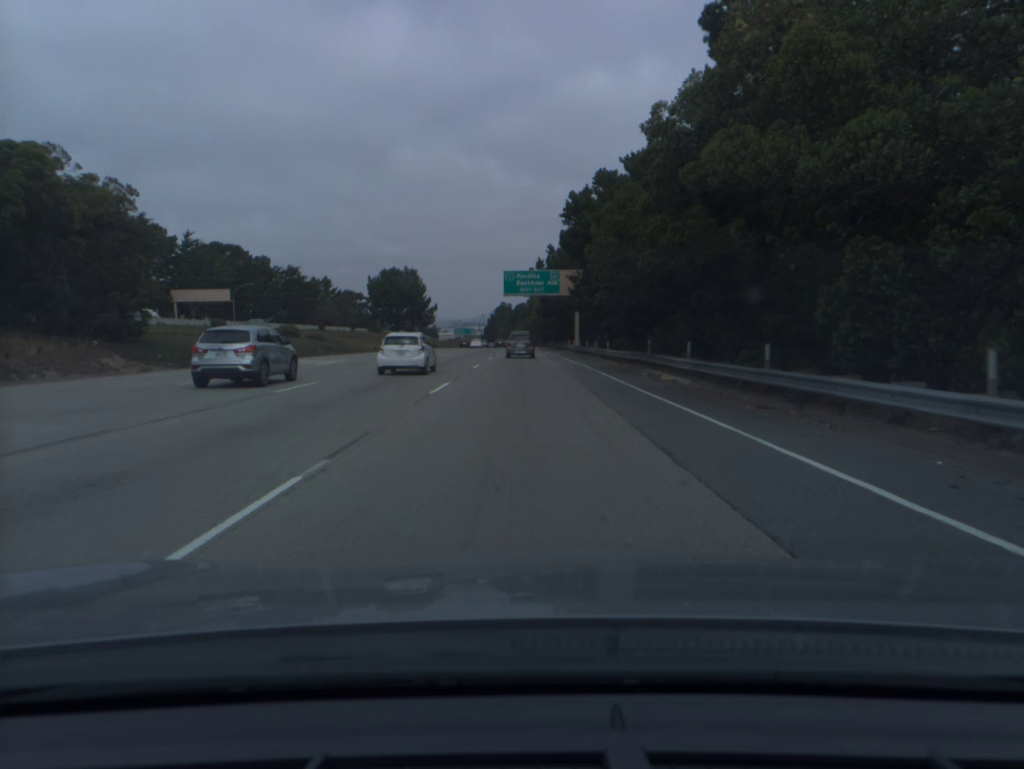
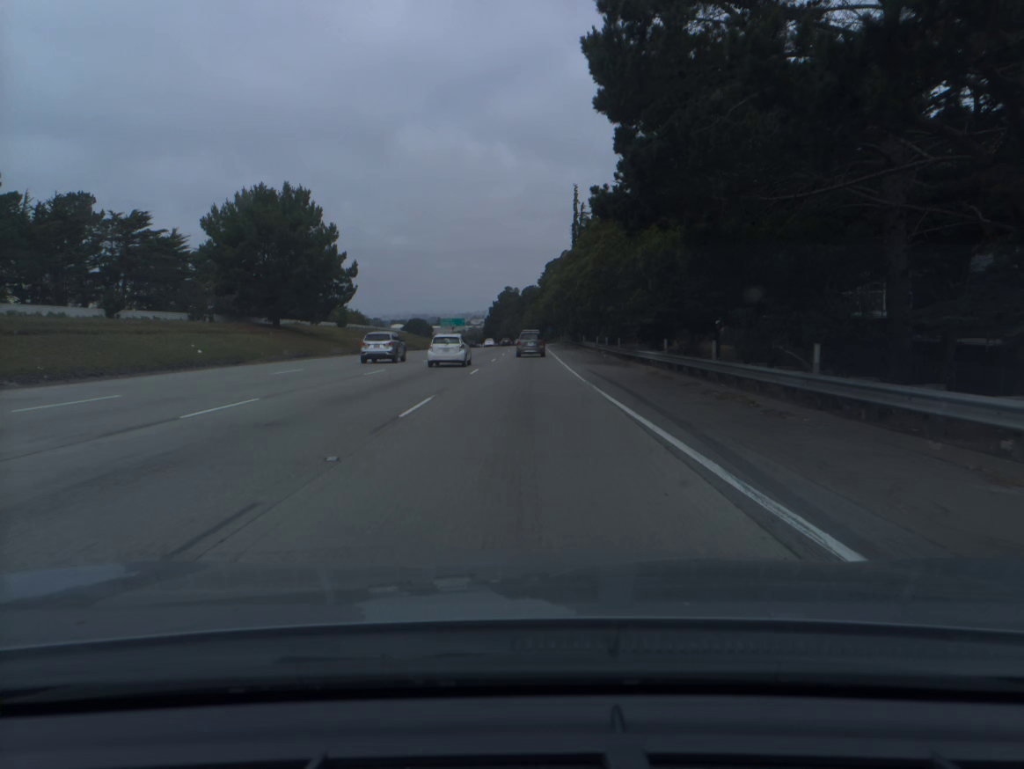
(-0.3, +78.3) m; -1°
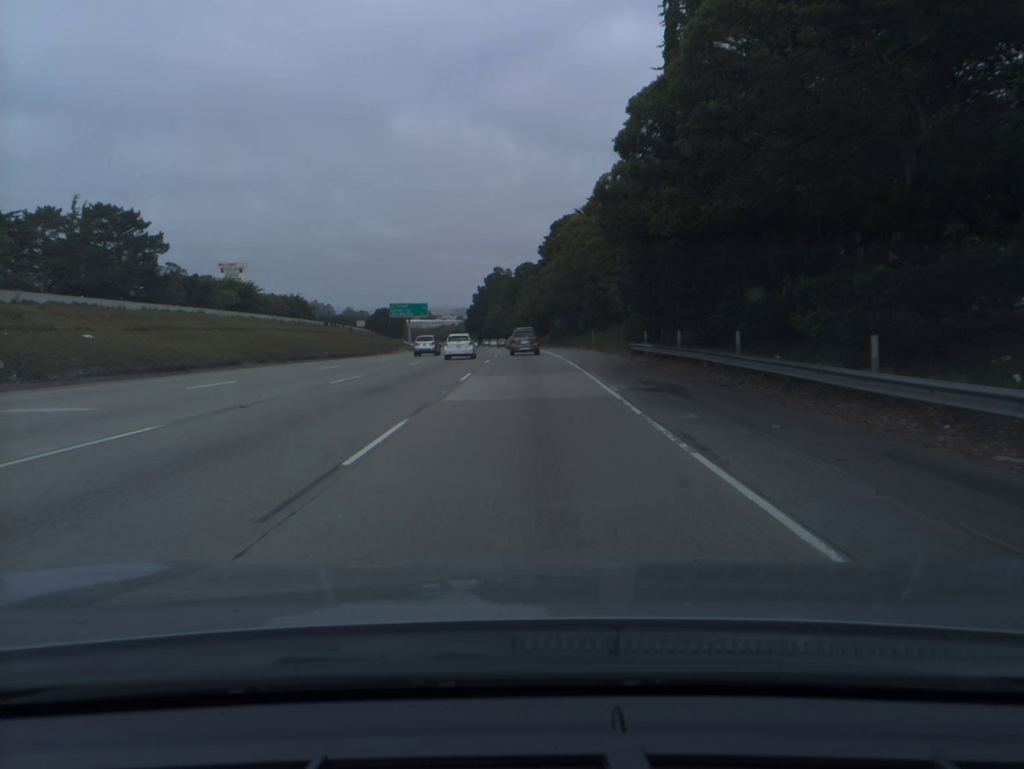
(+0.4, +78.3) m; +1°
